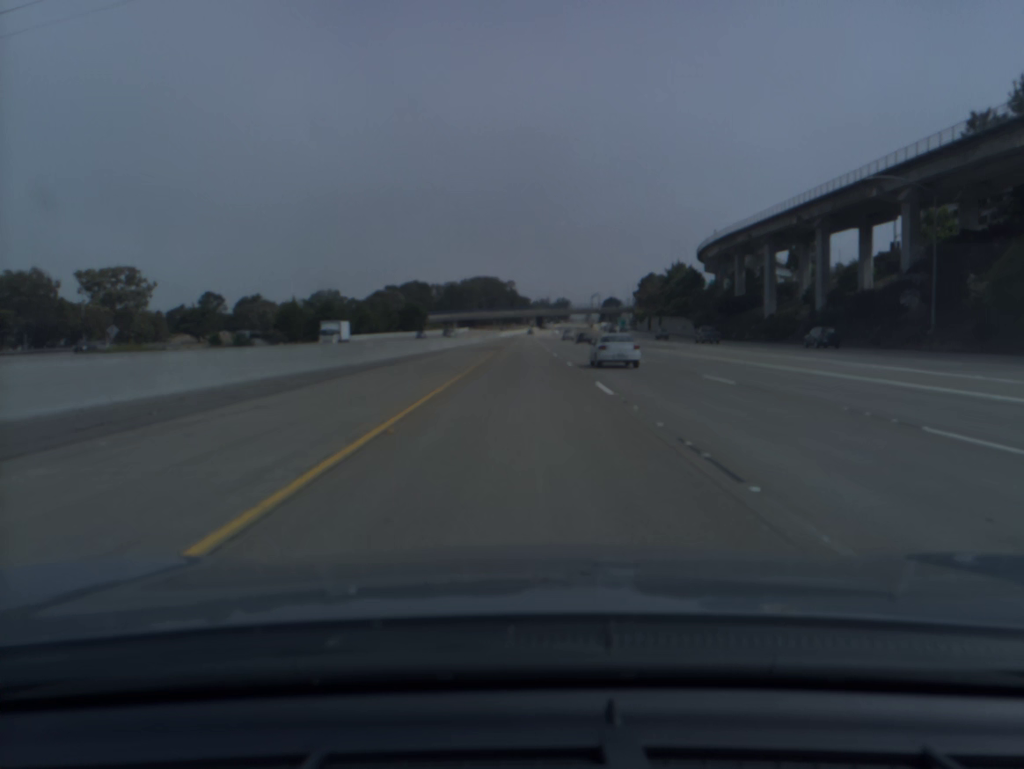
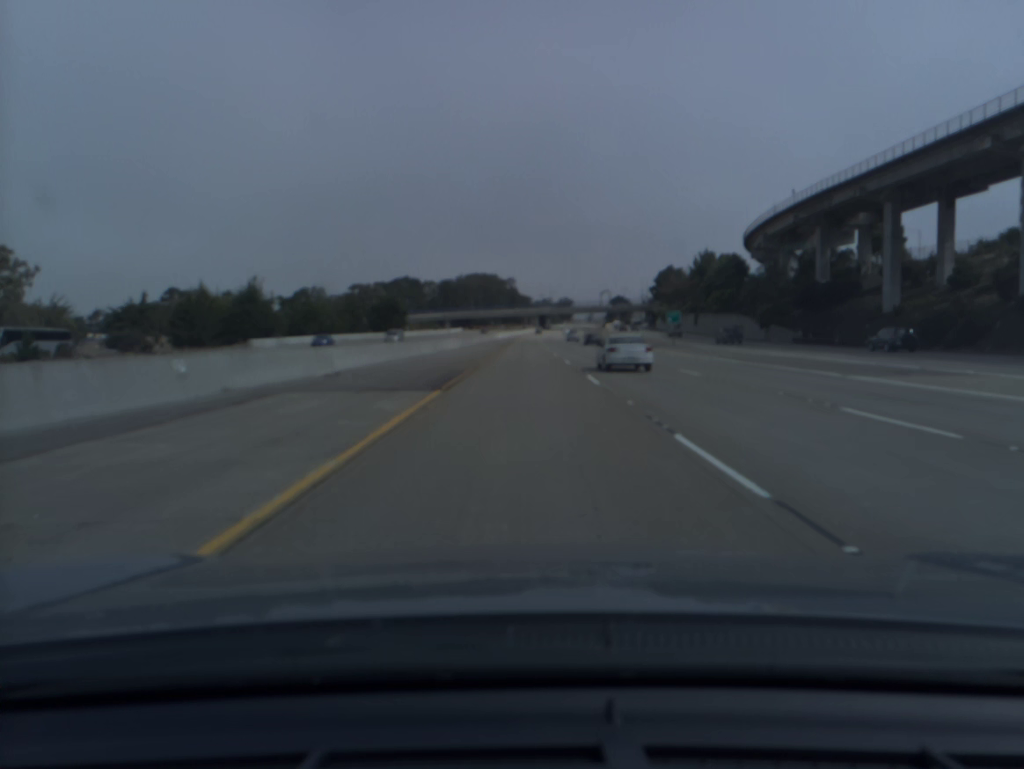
(0.0, +40.0) m; 0°
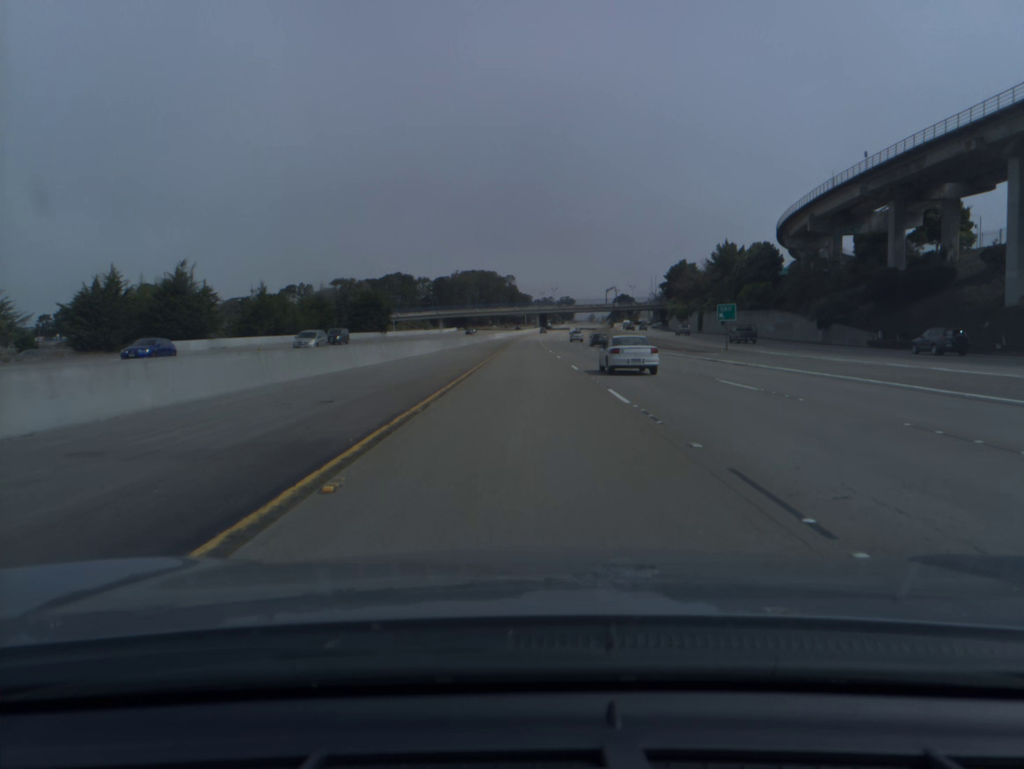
(0.0, +20.0) m; 0°
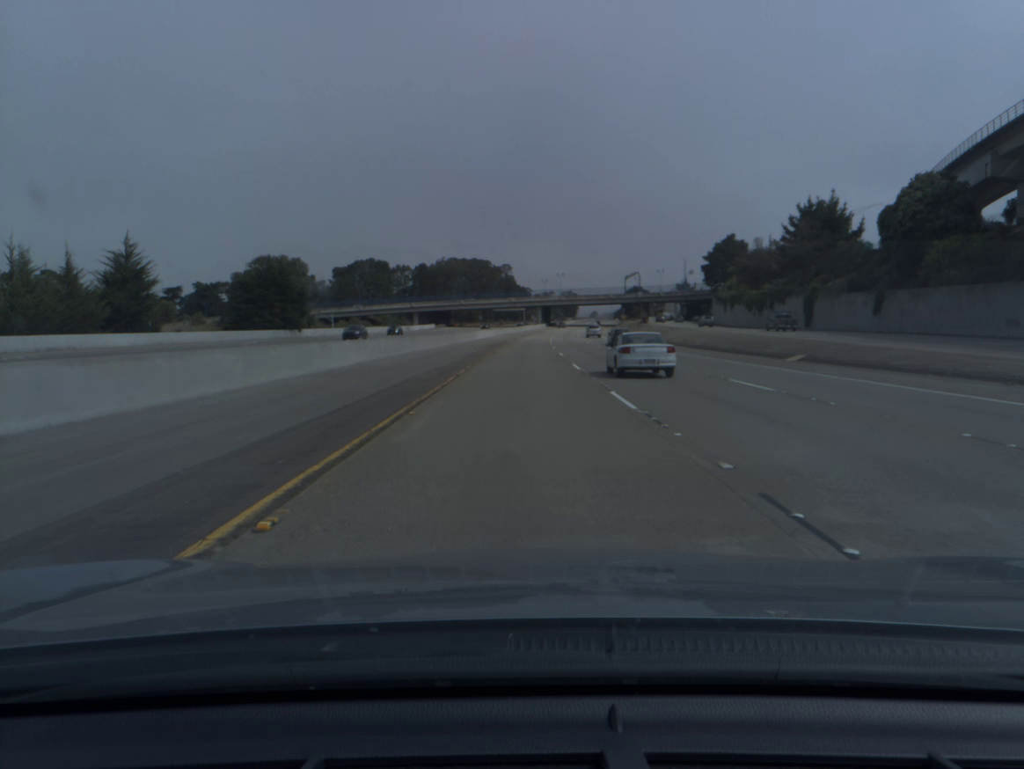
(+0.2, +59.8) m; 0°
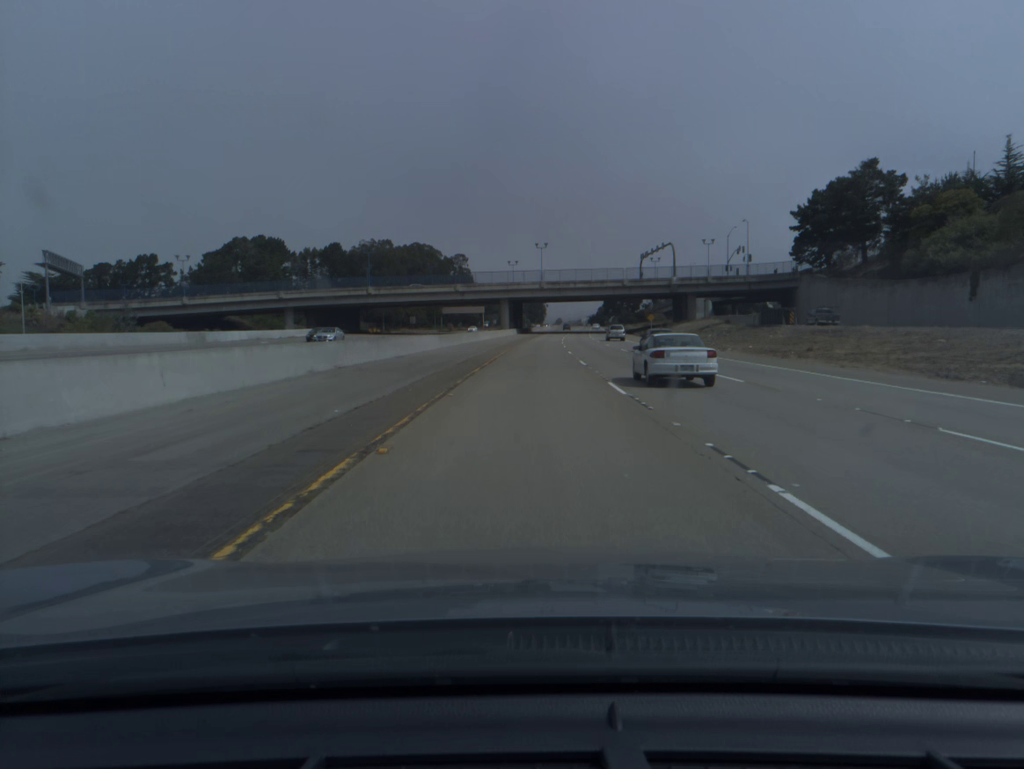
(+1.0, +98.1) m; +3°
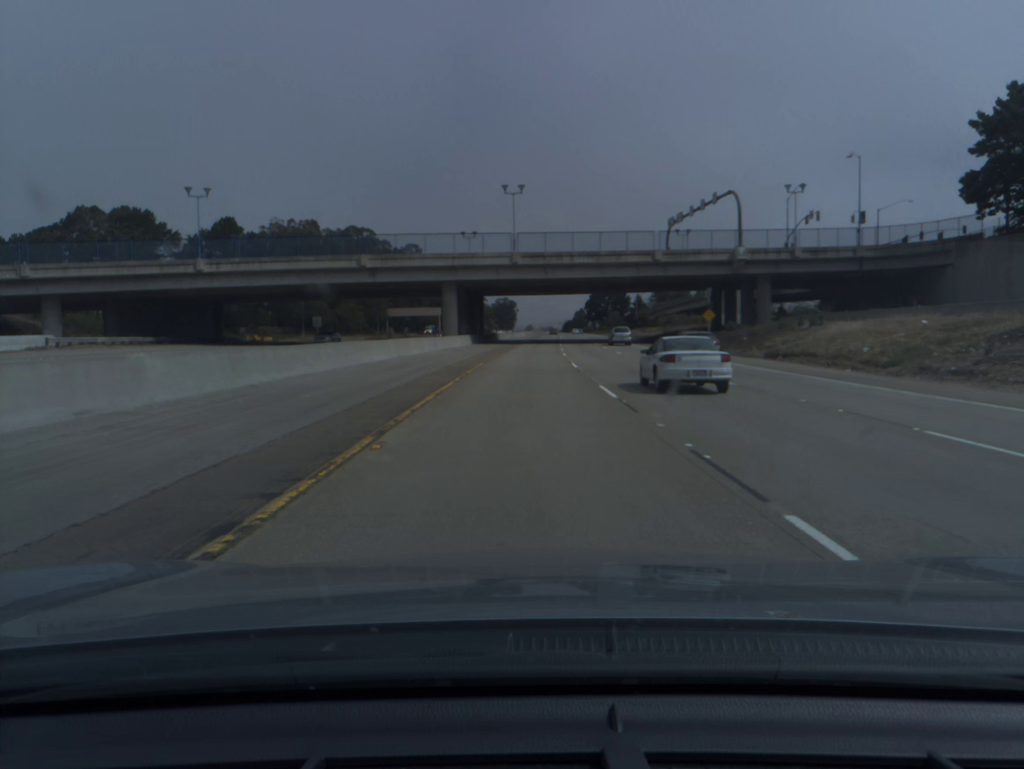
(+1.1, +57.9) m; +2°
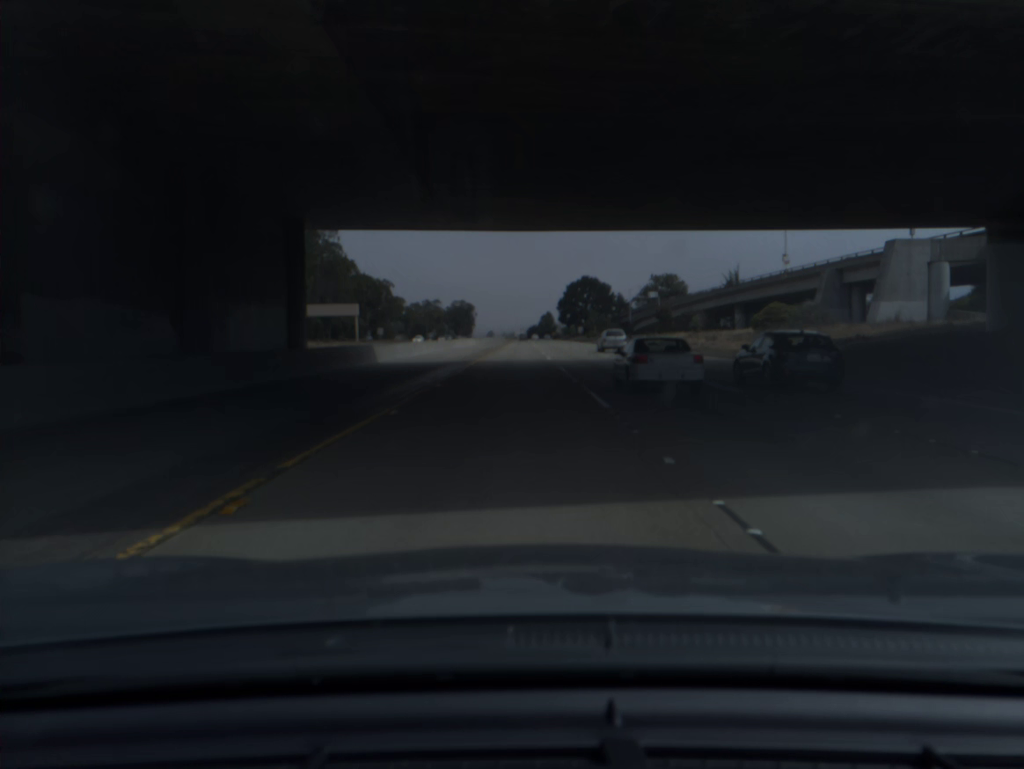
(+1.9, +76.3) m; +3°
